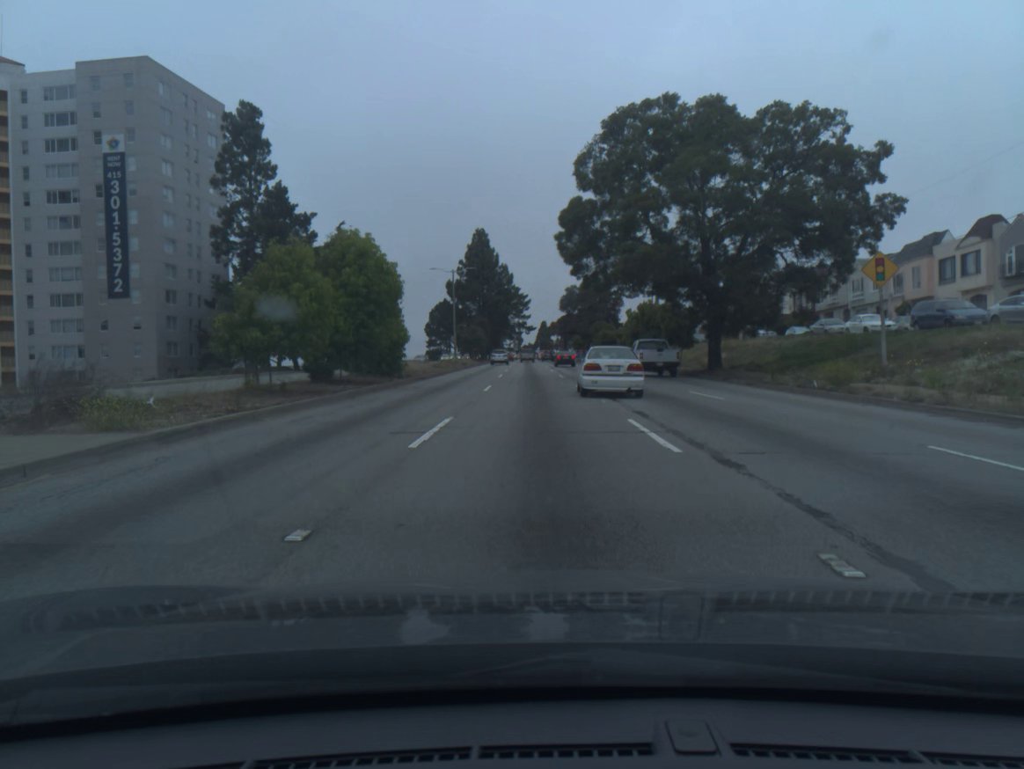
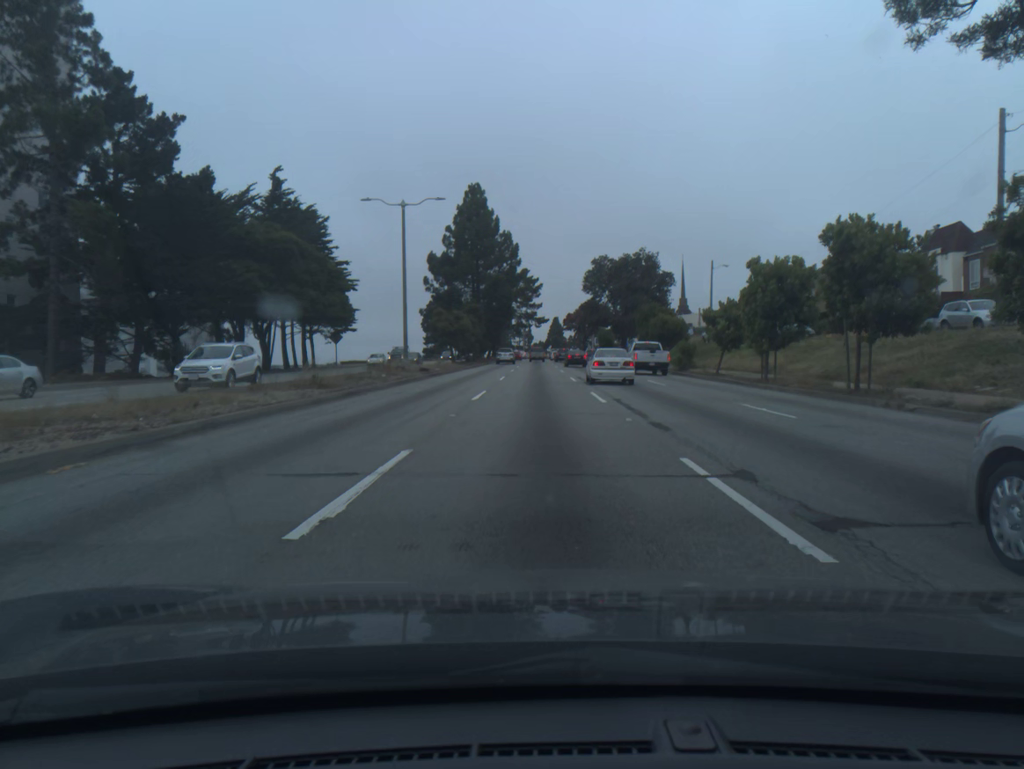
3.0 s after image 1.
(-0.3, +35.0) m; -1°
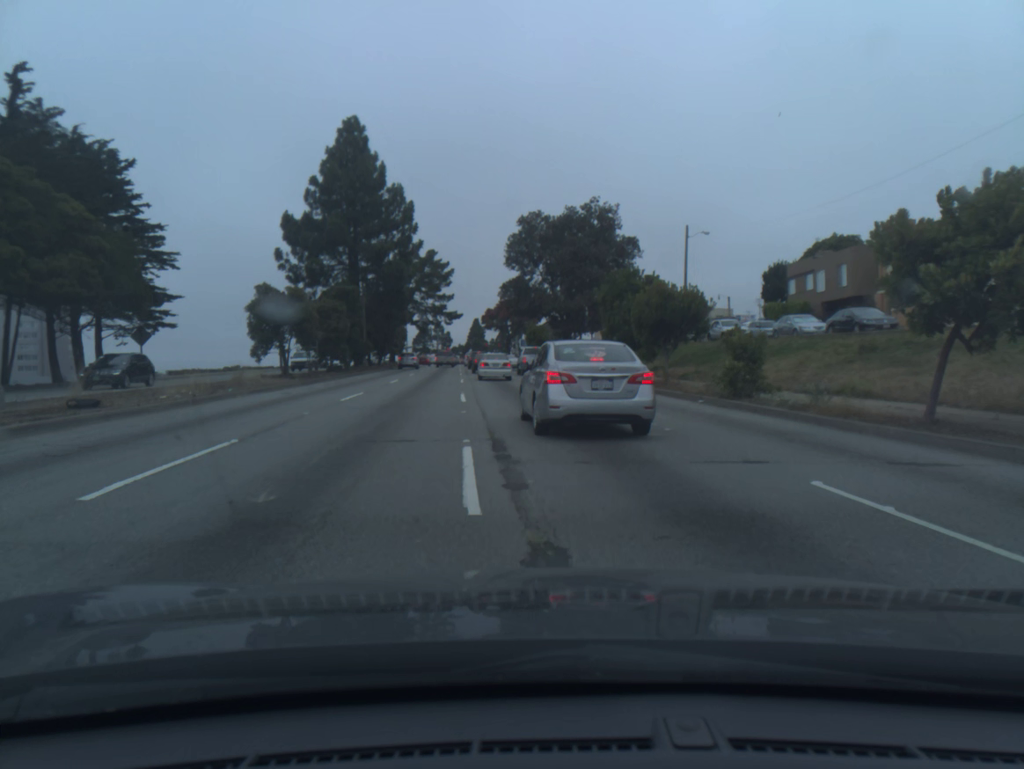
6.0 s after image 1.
(+1.4, +27.1) m; +6°
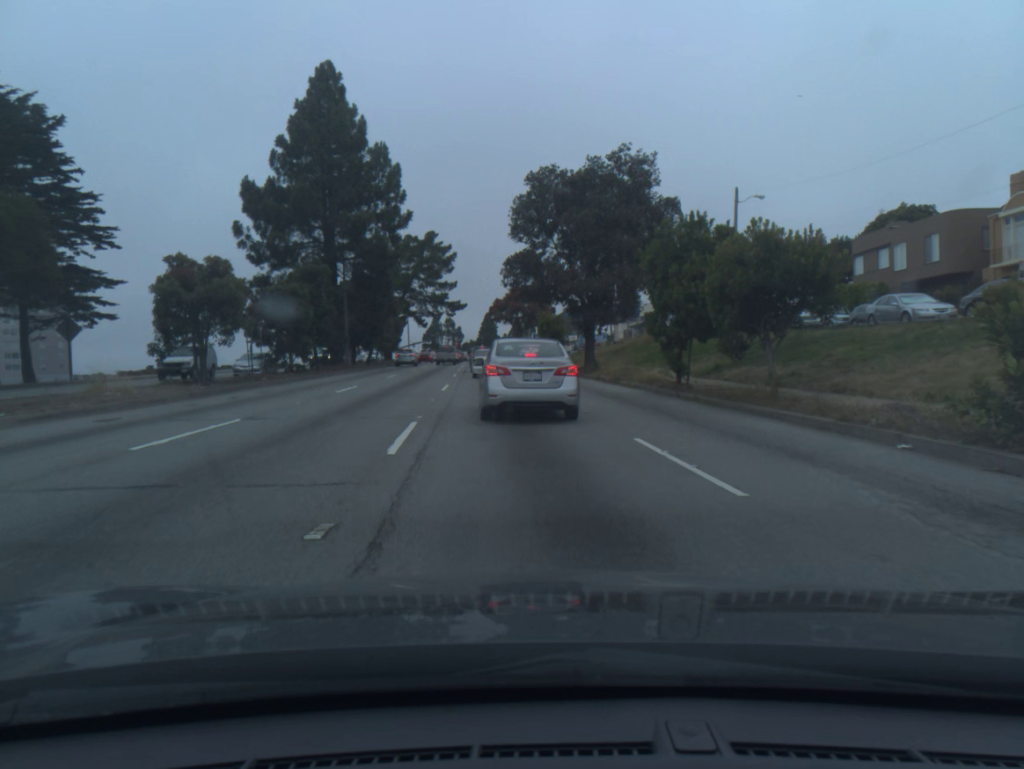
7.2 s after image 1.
(-0.1, +11.3) m; -2°
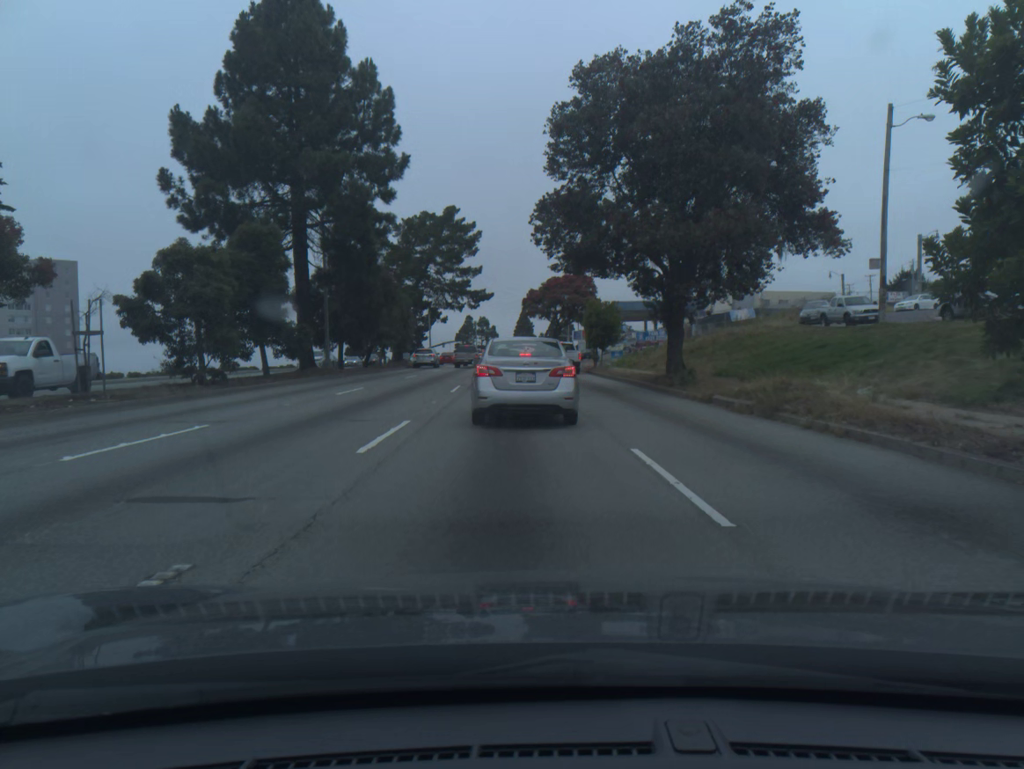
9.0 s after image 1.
(-0.3, +15.9) m; -3°
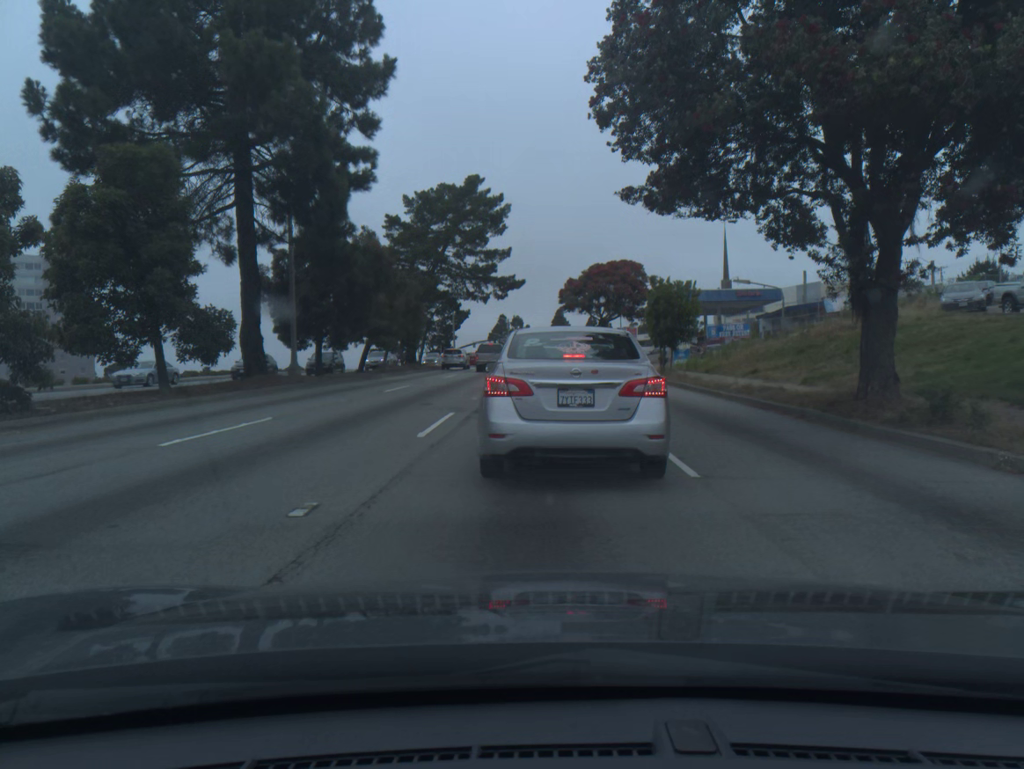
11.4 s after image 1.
(-0.3, +13.3) m; -1°
